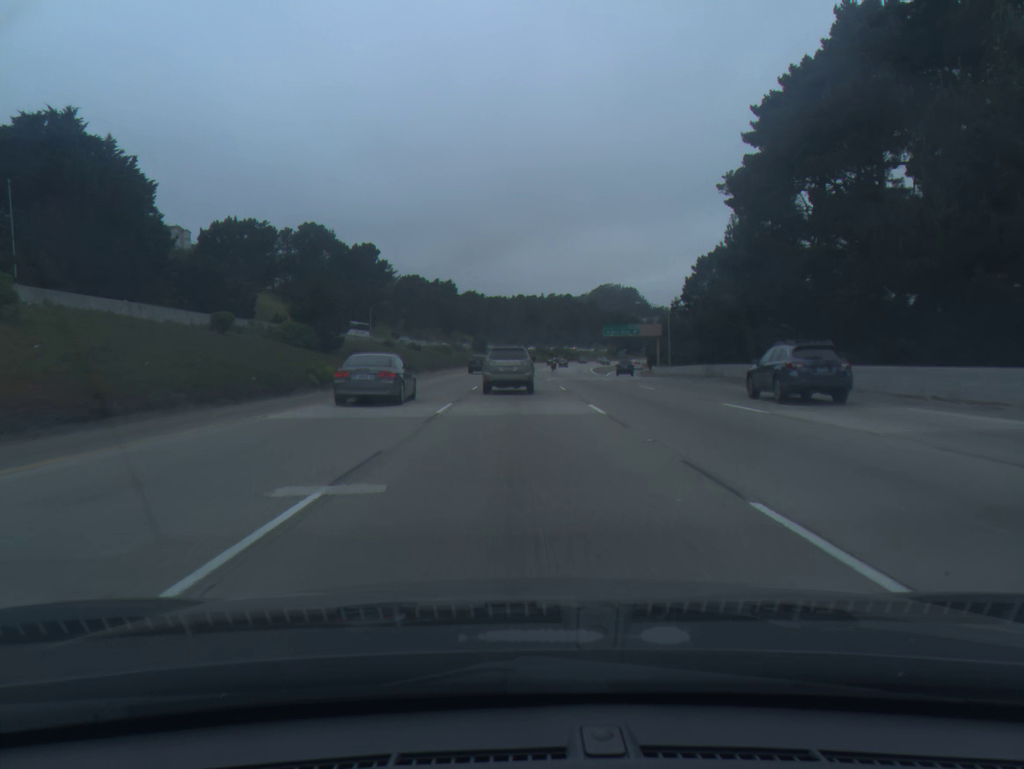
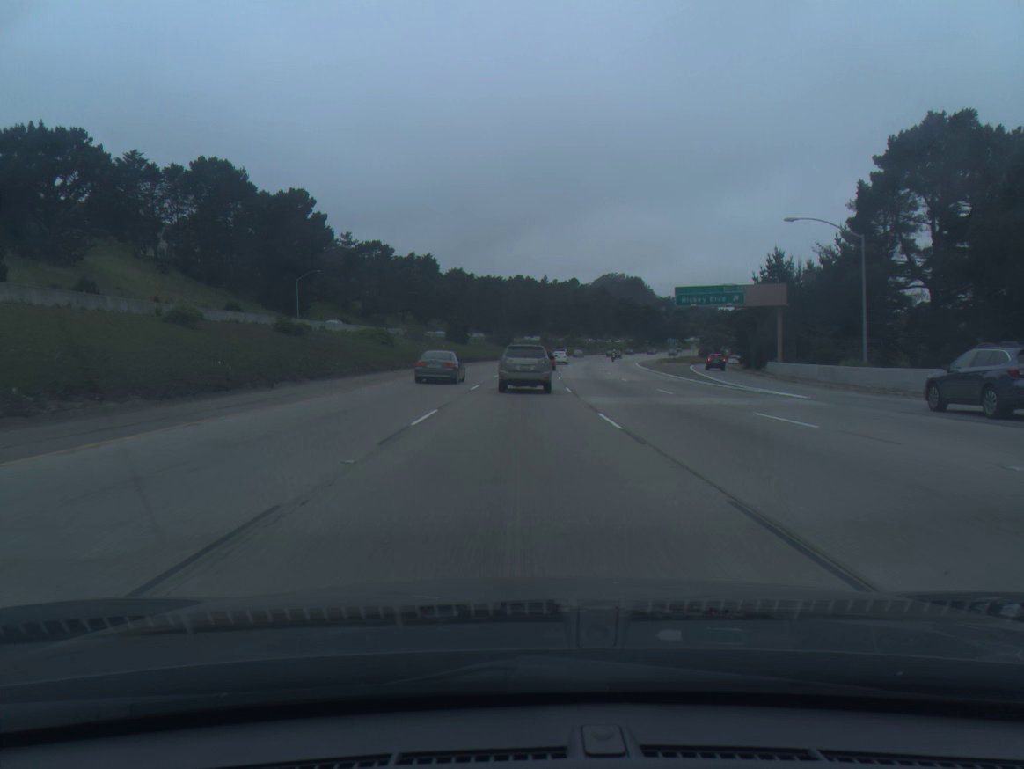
(0.0, +62.1) m; 0°
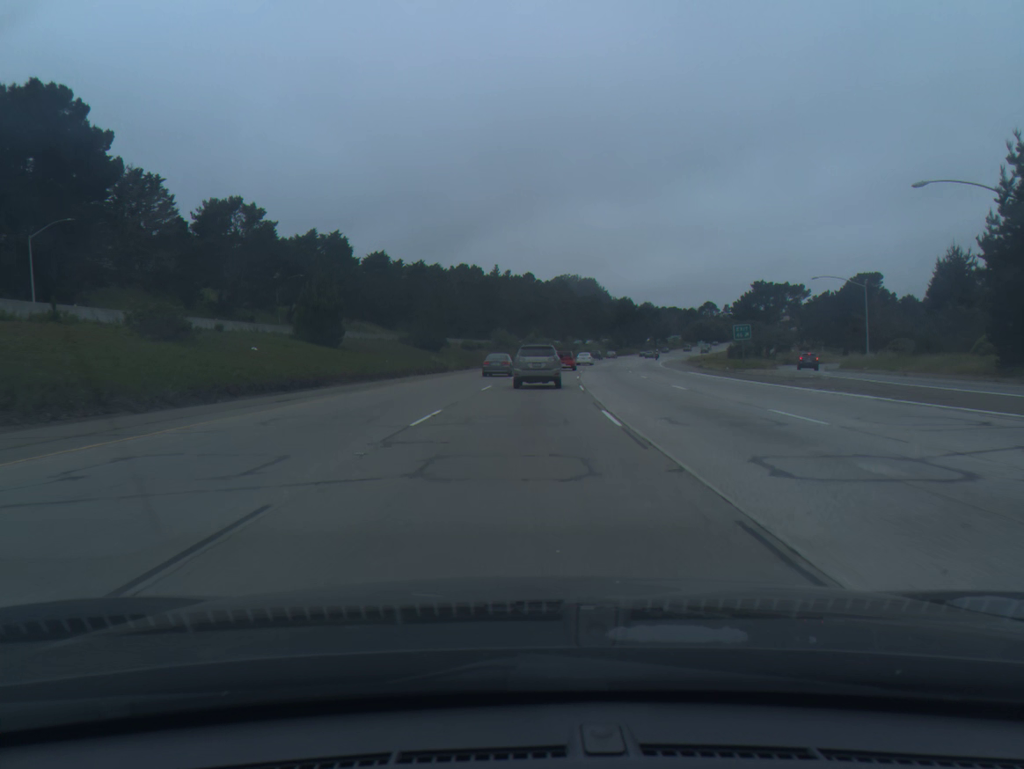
(+1.3, +58.5) m; +3°
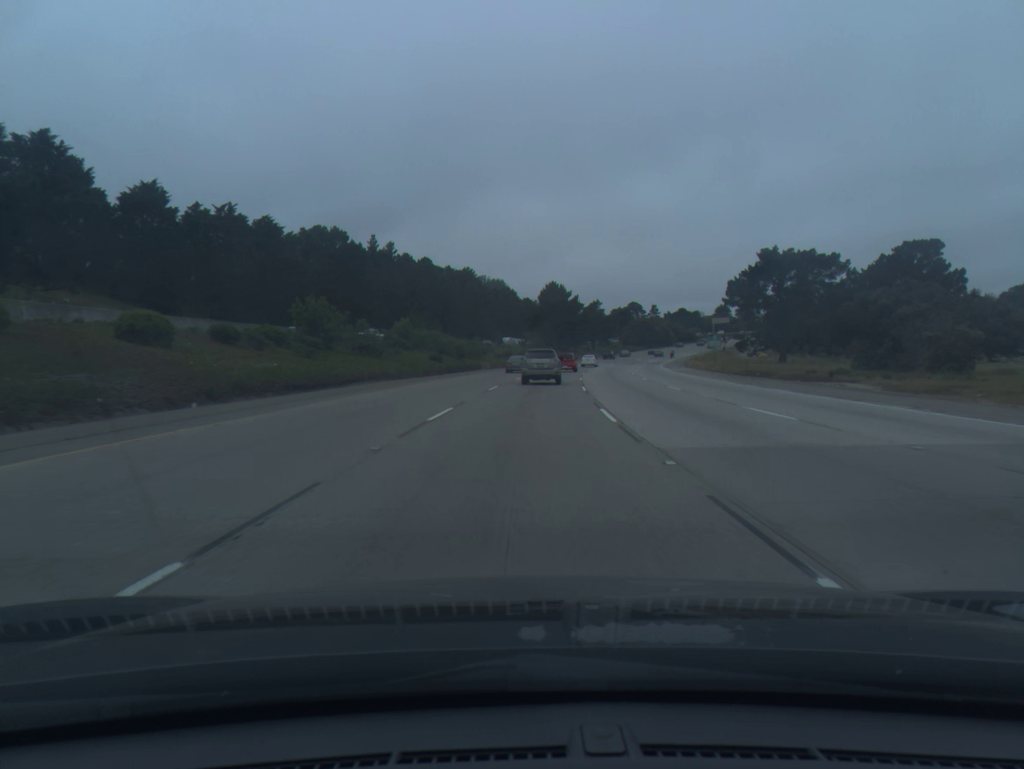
(+4.3, +71.3) m; +7°
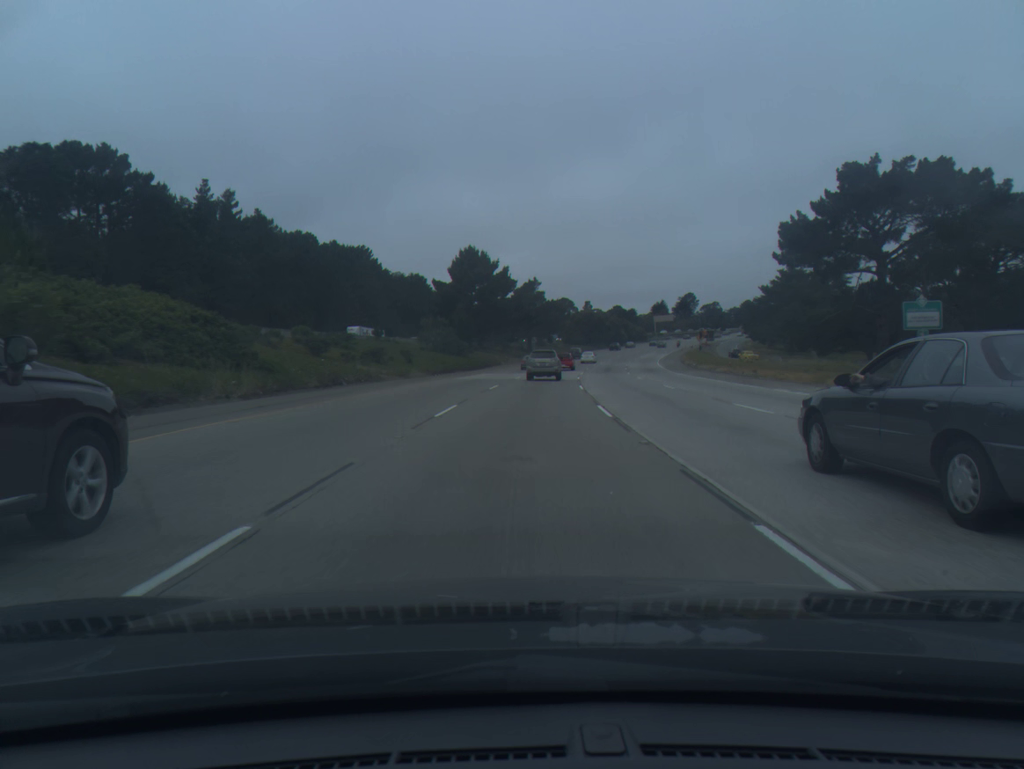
(+2.8, +56.9) m; +6°
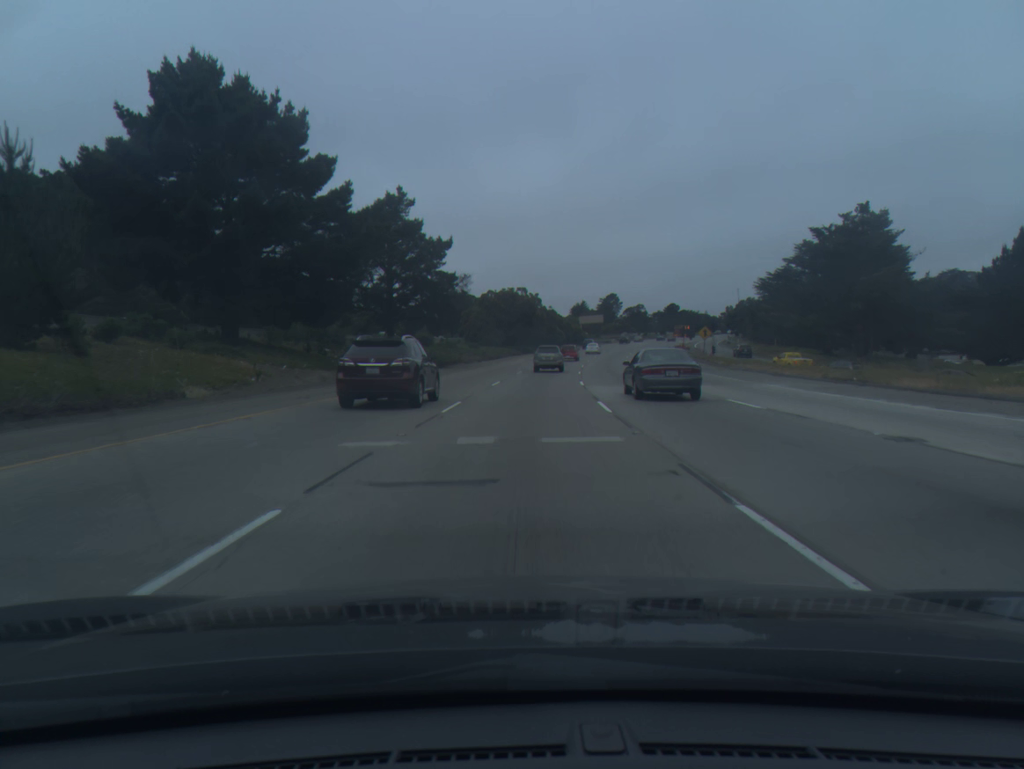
(+4.1, +72.0) m; +7°
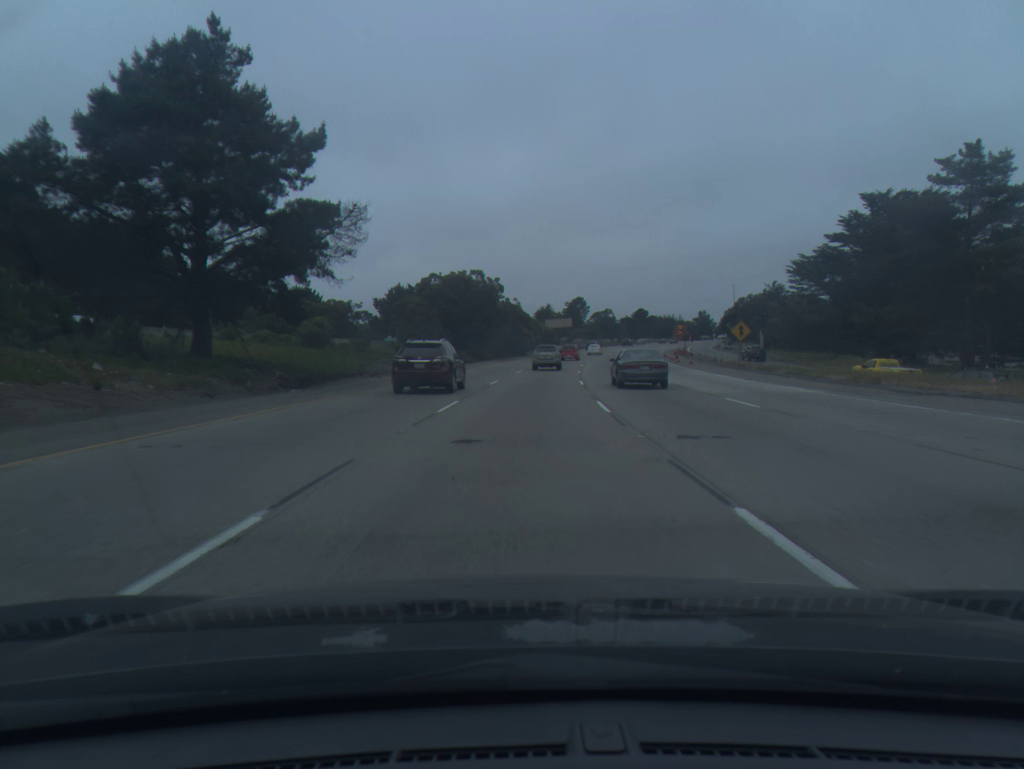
(+0.7, +29.3) m; +3°
